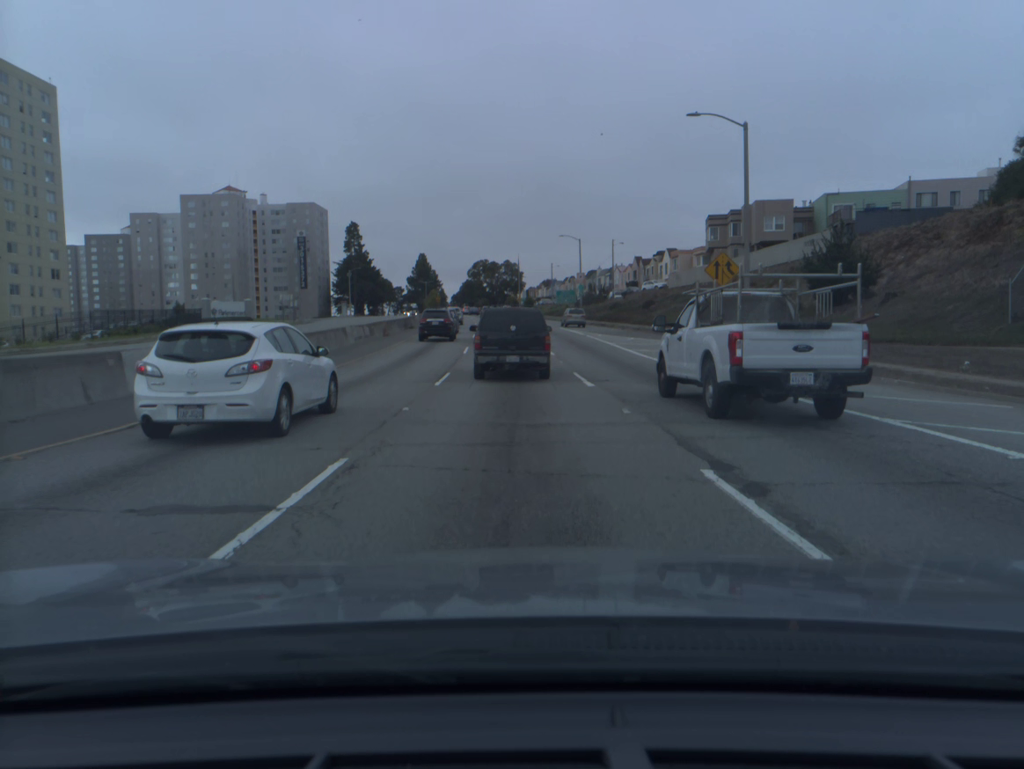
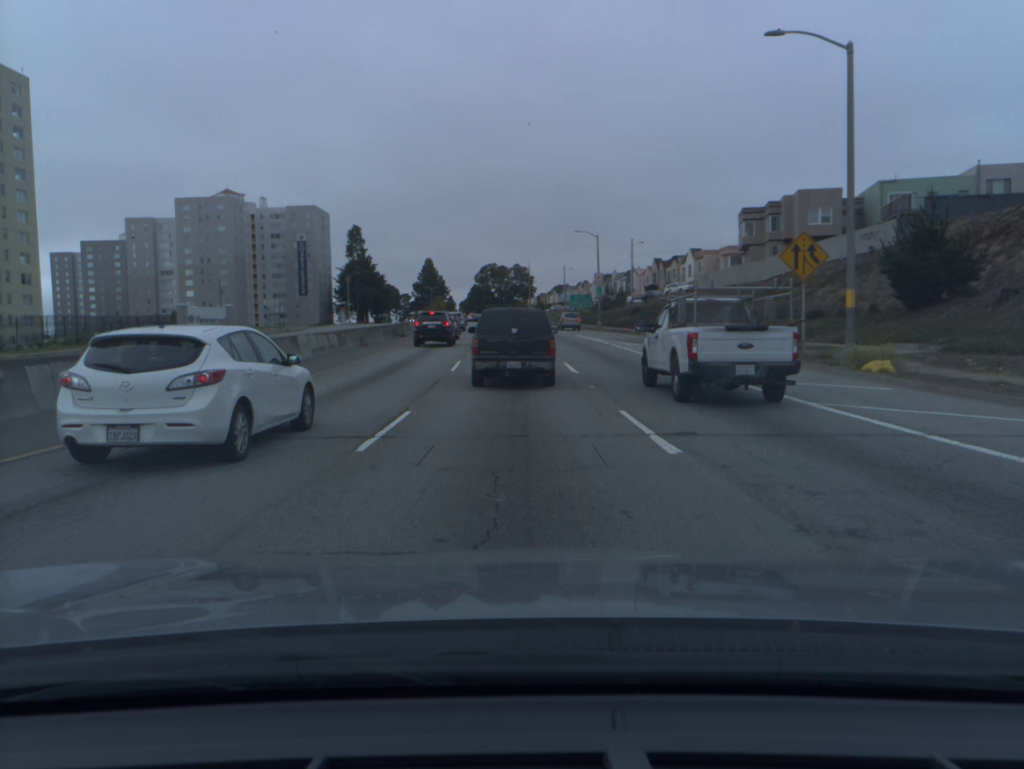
(0.0, +9.1) m; -1°
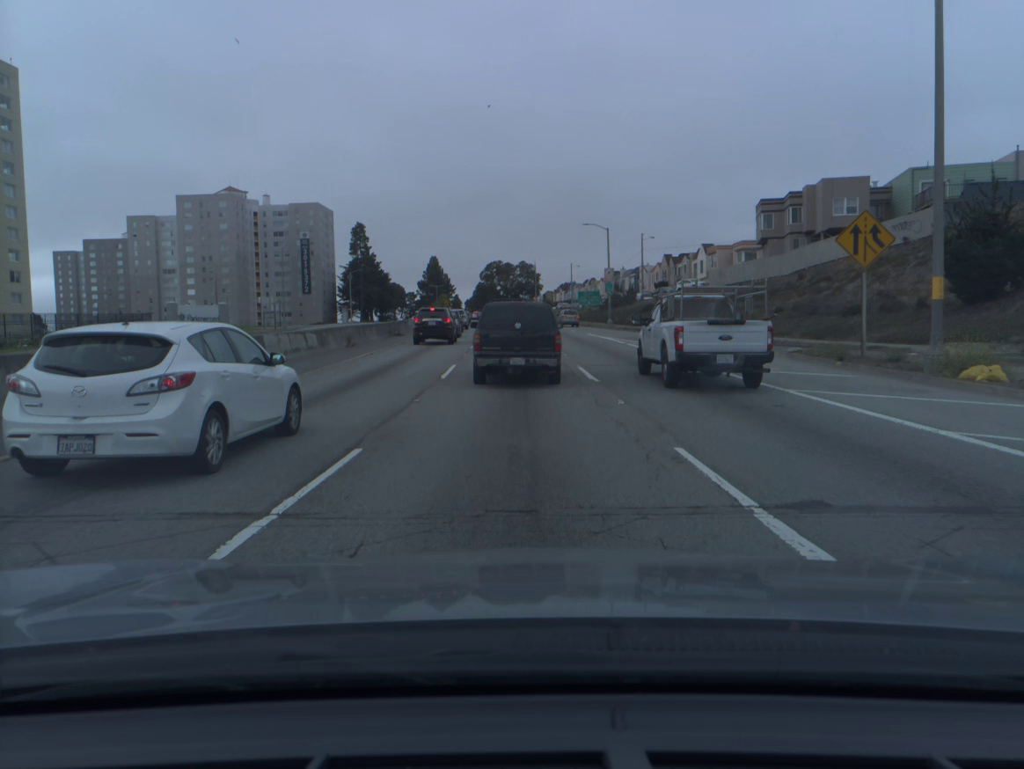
(0.0, +4.5) m; 0°
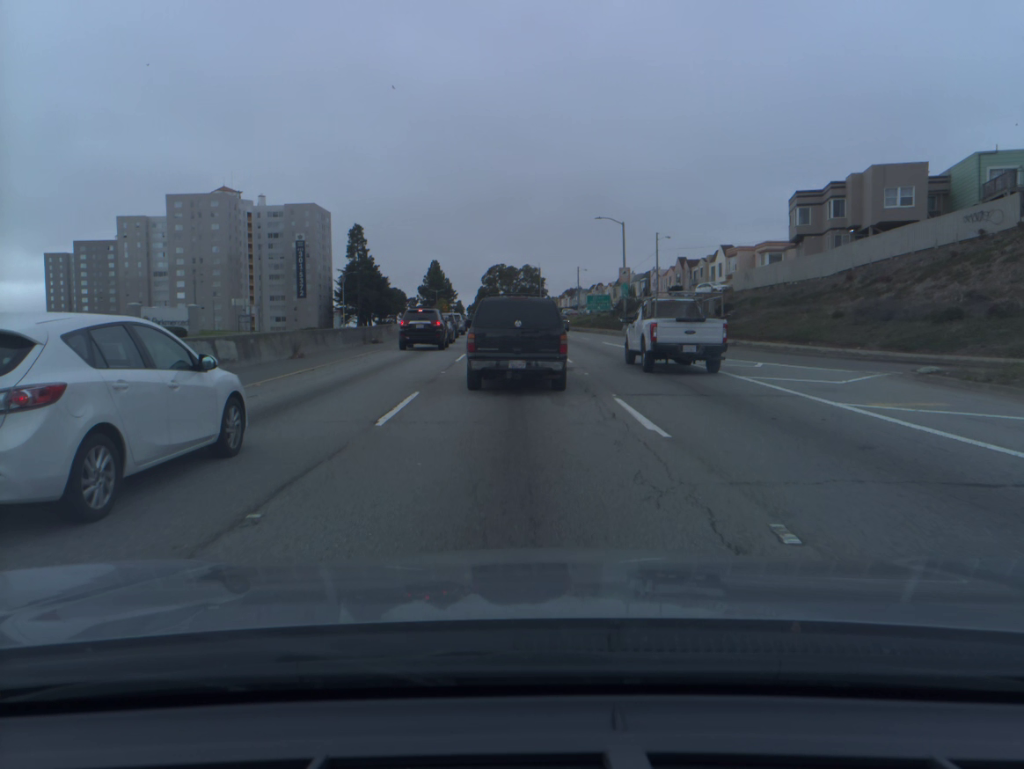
(0.0, +8.7) m; 0°
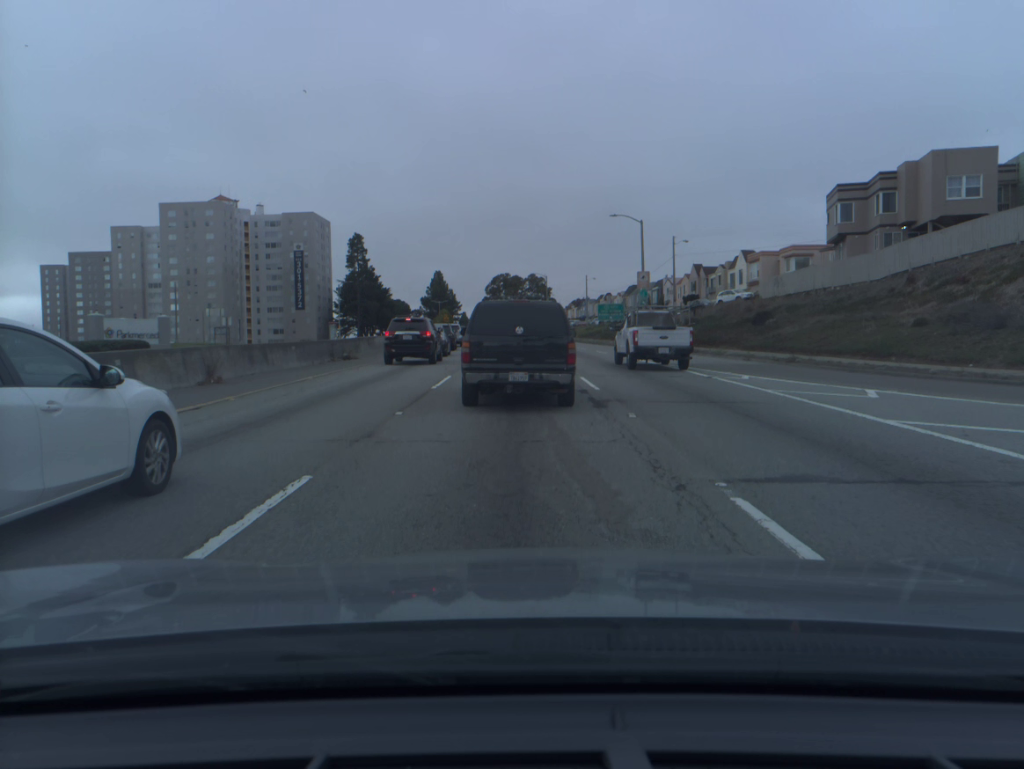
(0.0, +7.8) m; 0°
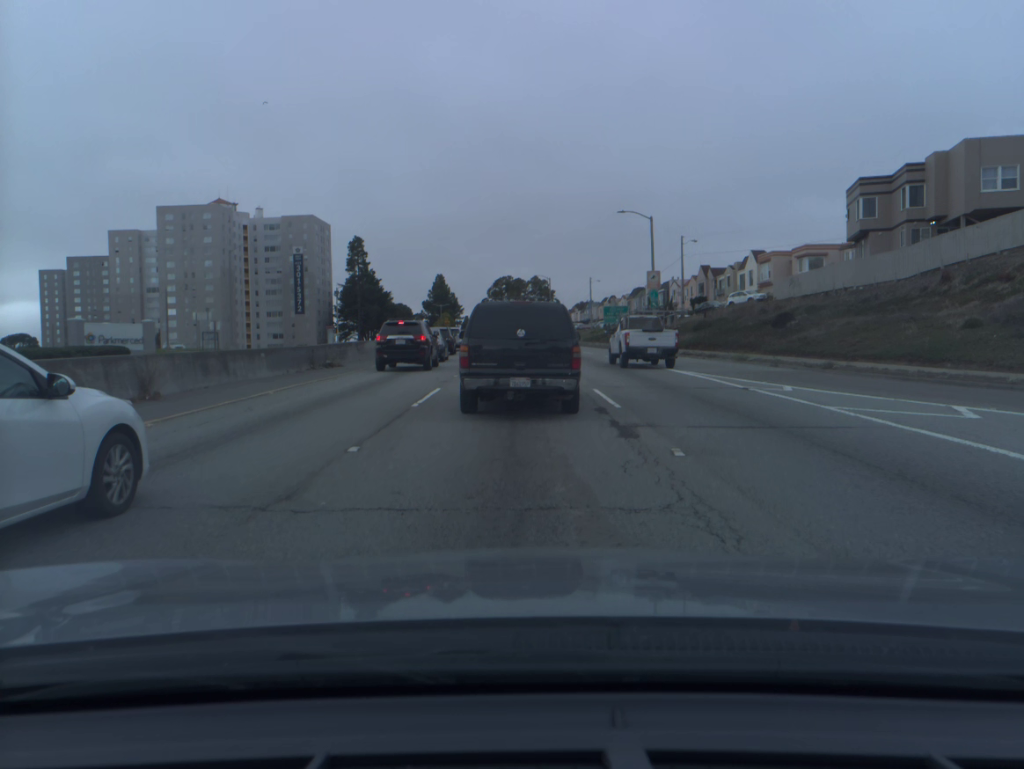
(0.0, +3.5) m; 0°
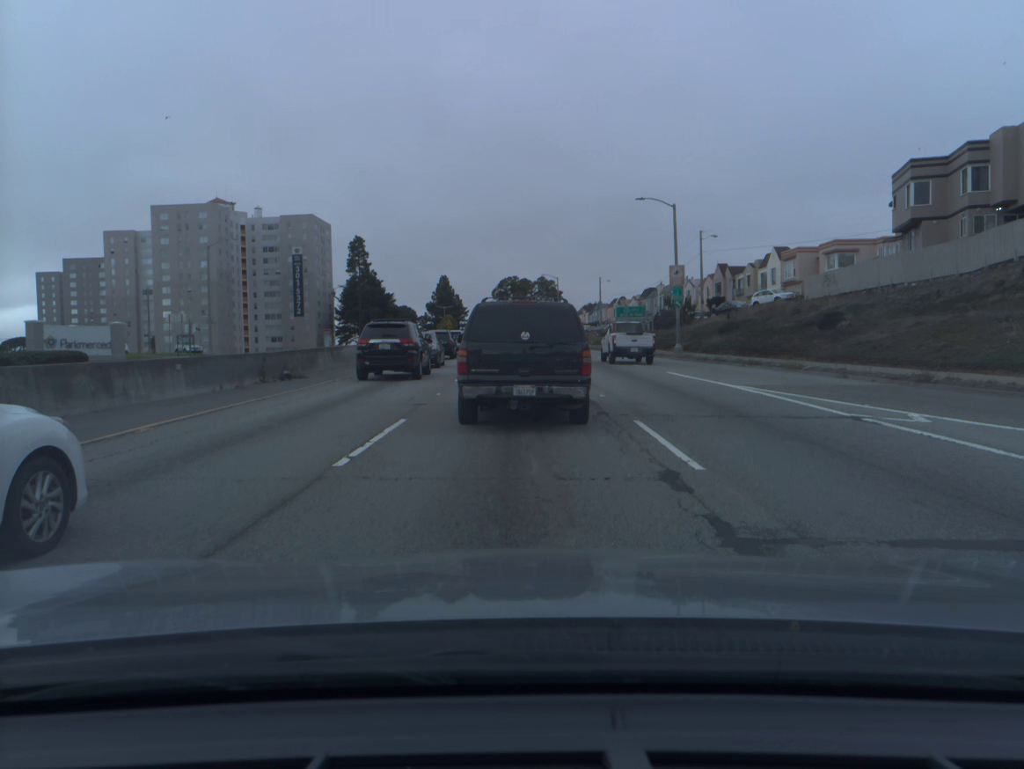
(0.0, +6.1) m; -1°
